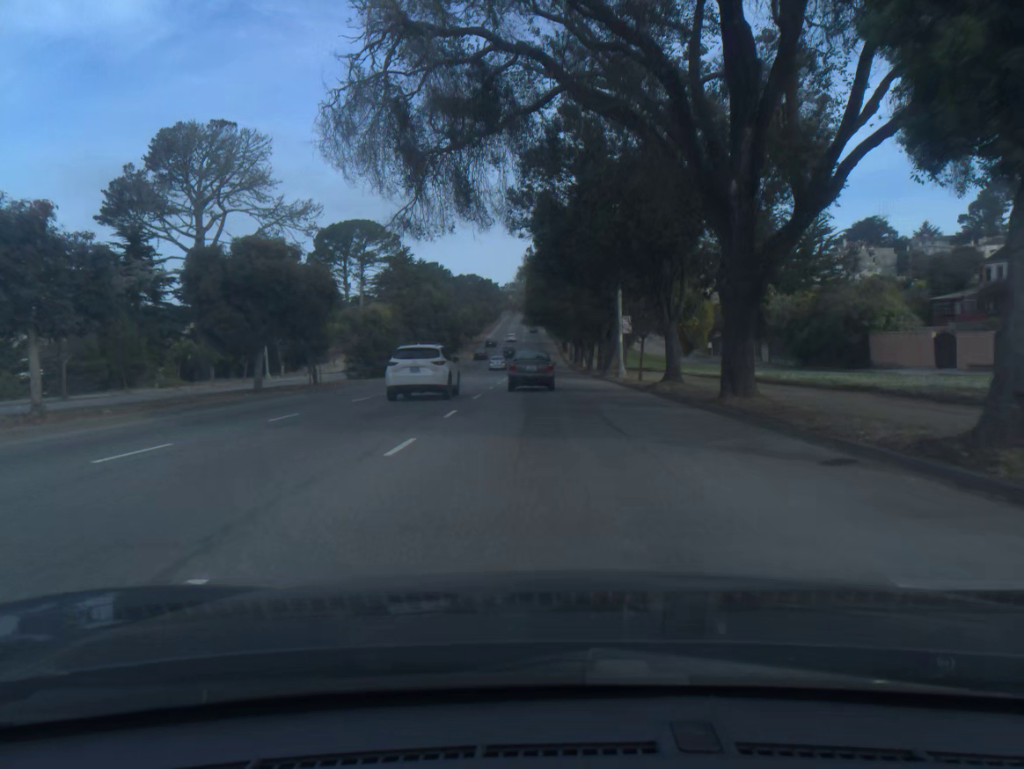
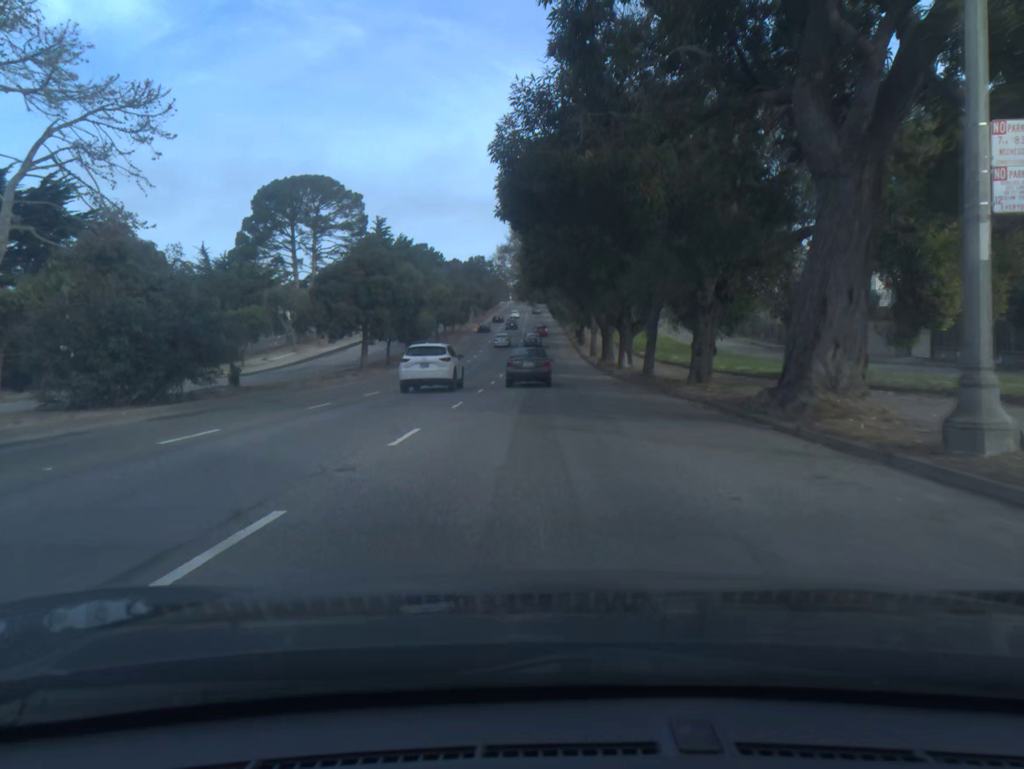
(-0.1, +34.3) m; 0°
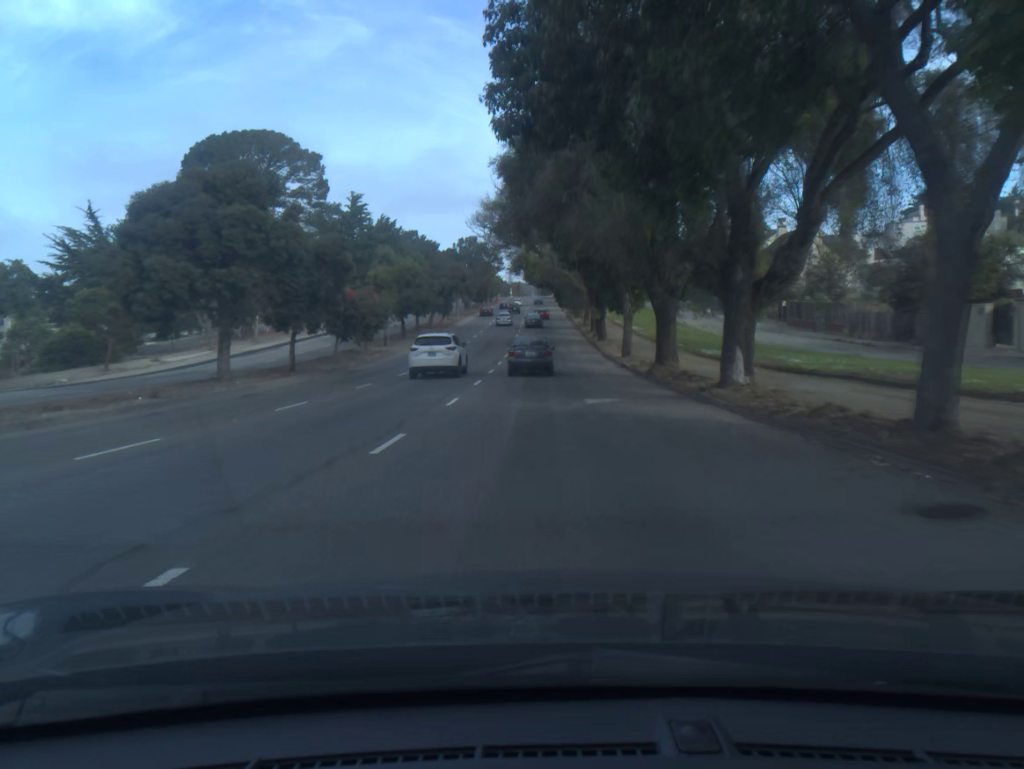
(0.0, +23.2) m; 0°
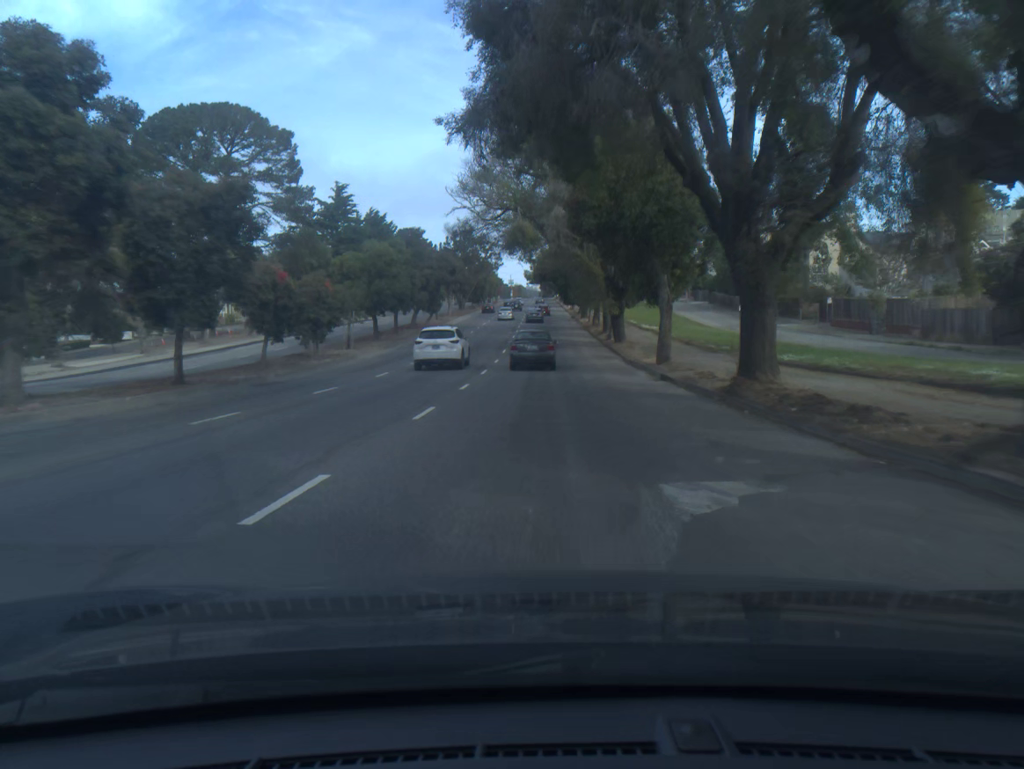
(0.0, +11.7) m; 0°
